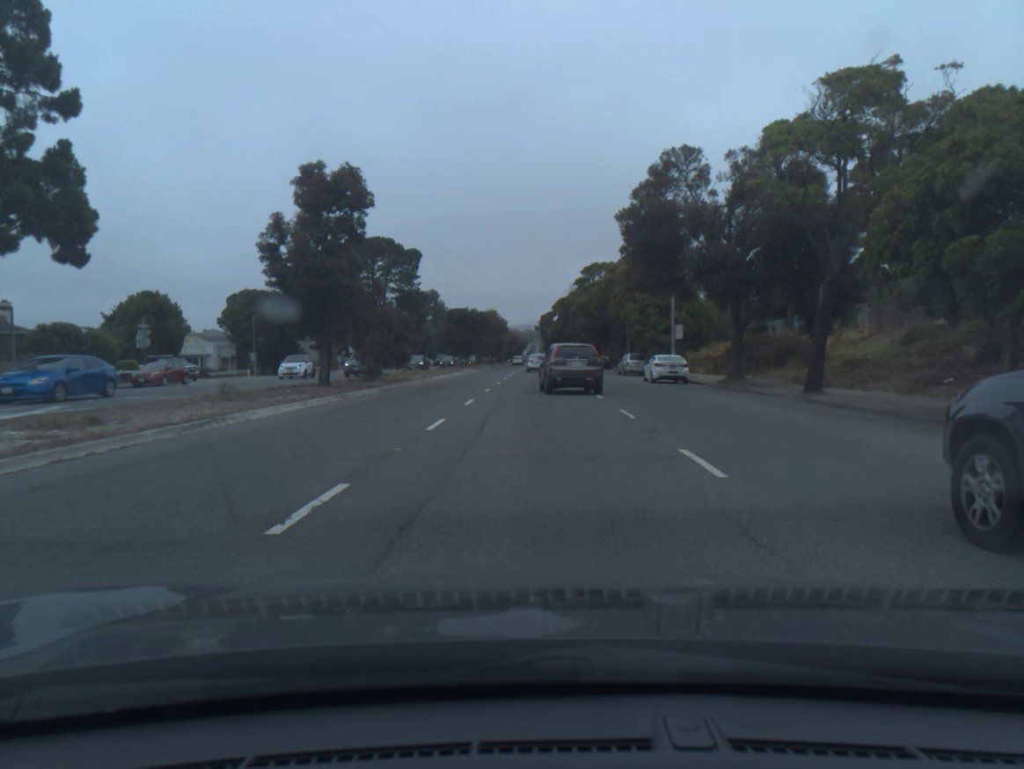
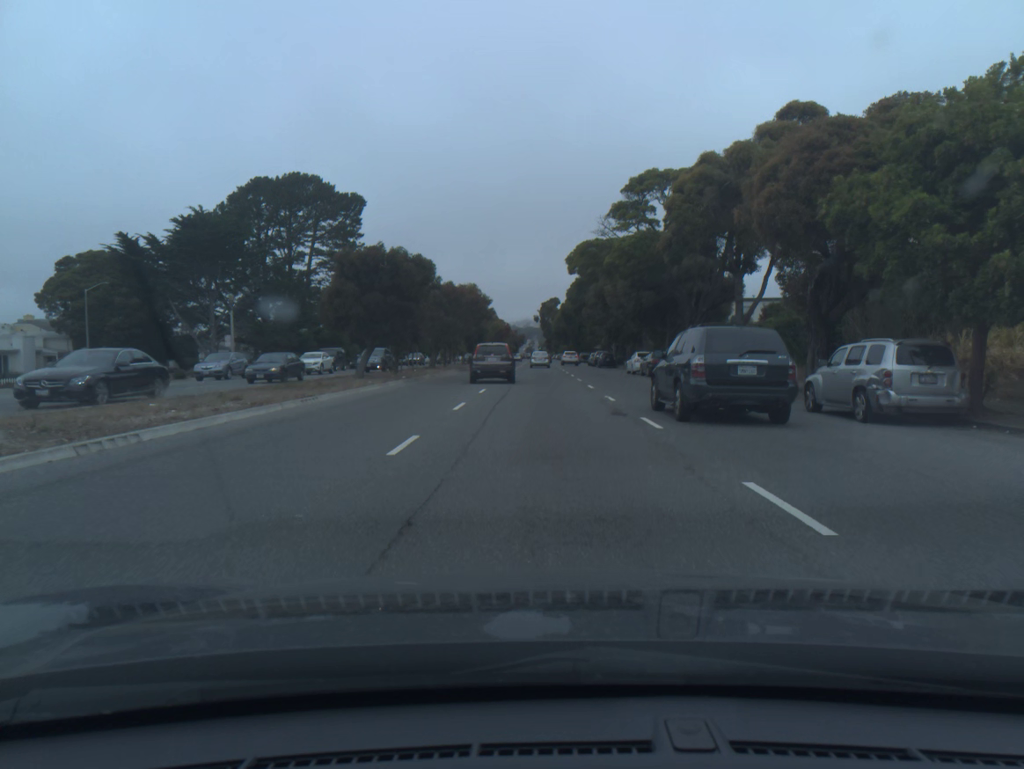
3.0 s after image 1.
(-0.1, +39.7) m; 0°
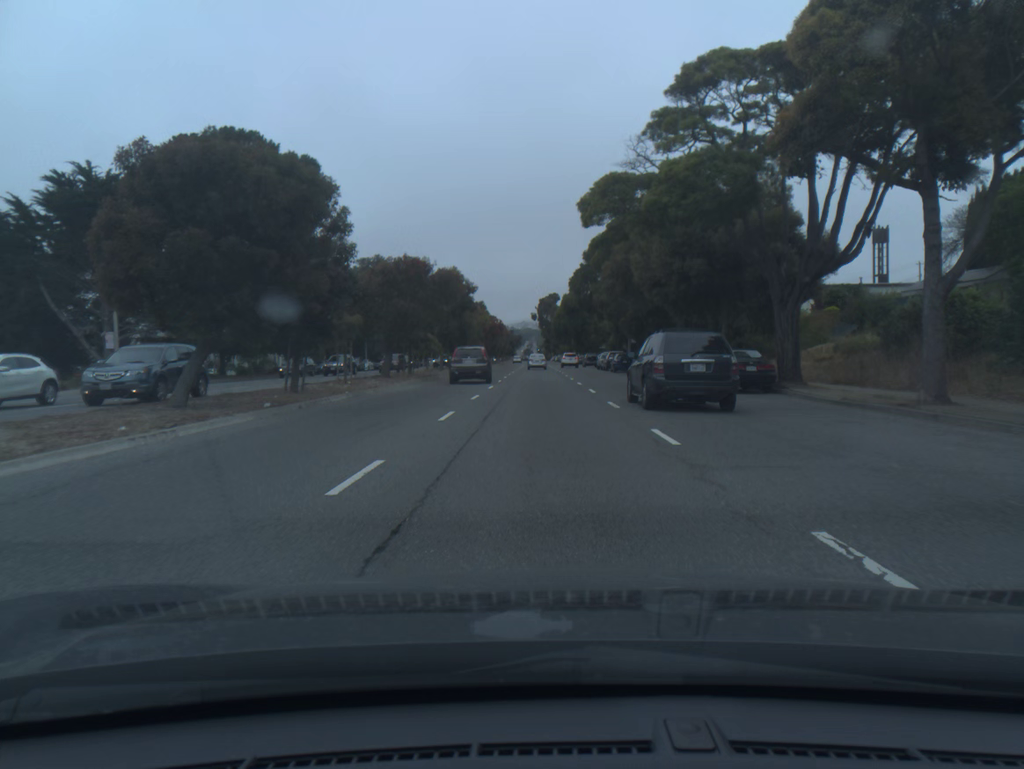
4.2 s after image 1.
(0.0, +16.8) m; 0°
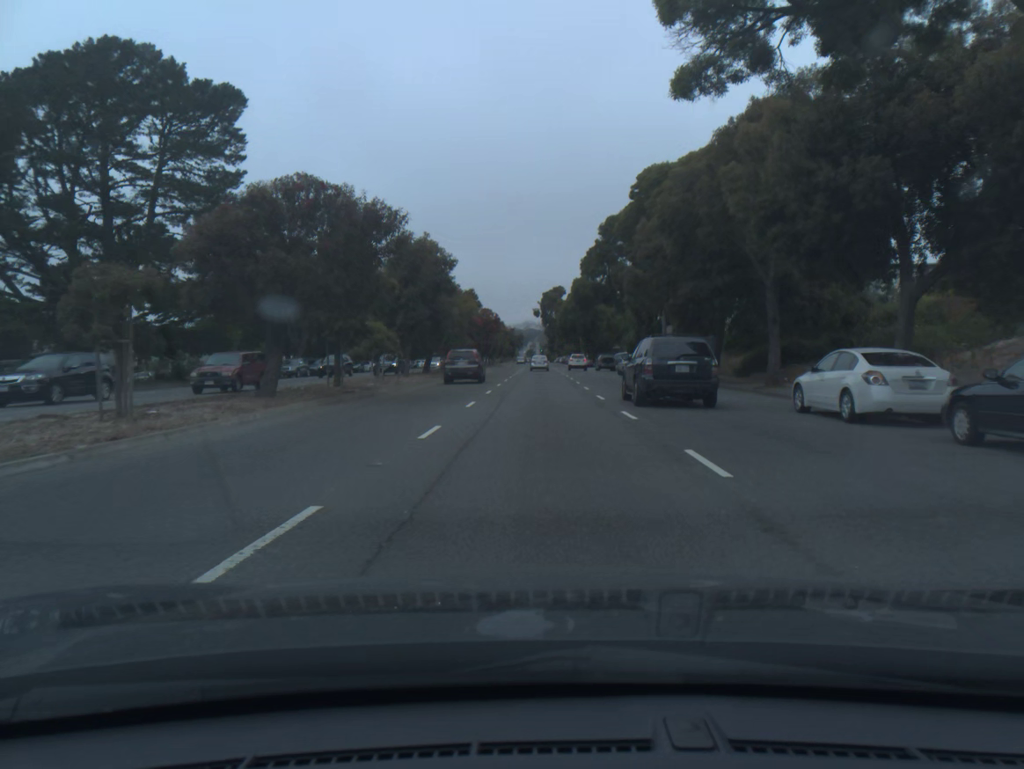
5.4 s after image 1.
(0.0, +17.4) m; 0°
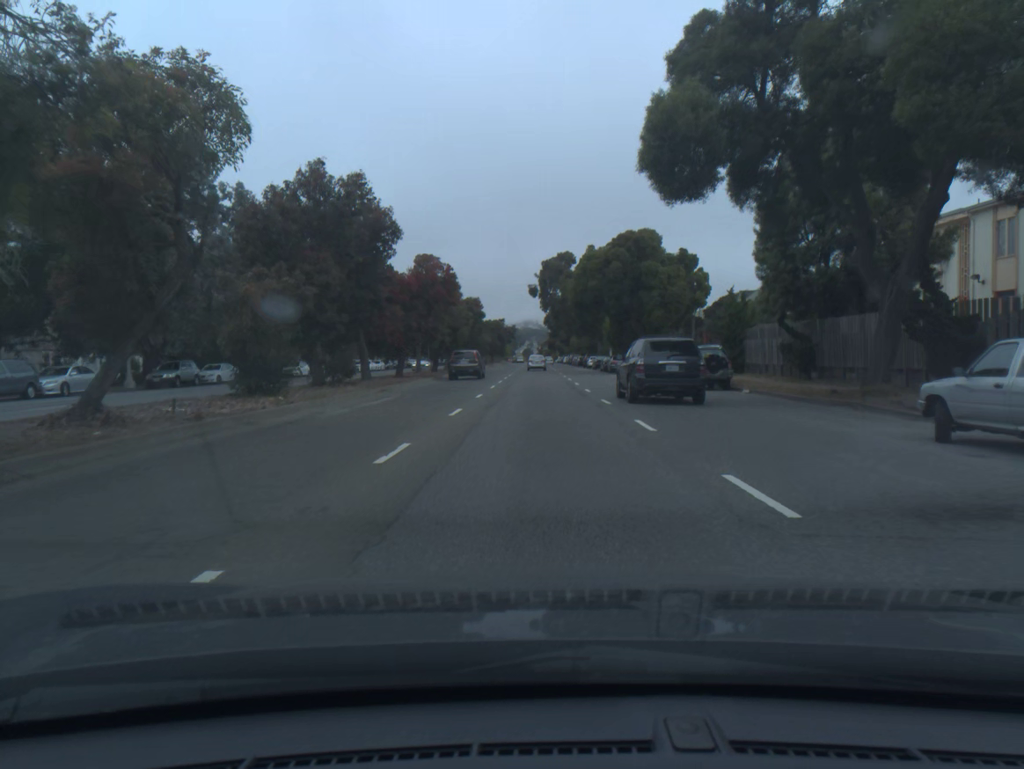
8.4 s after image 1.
(0.0, +46.4) m; 0°
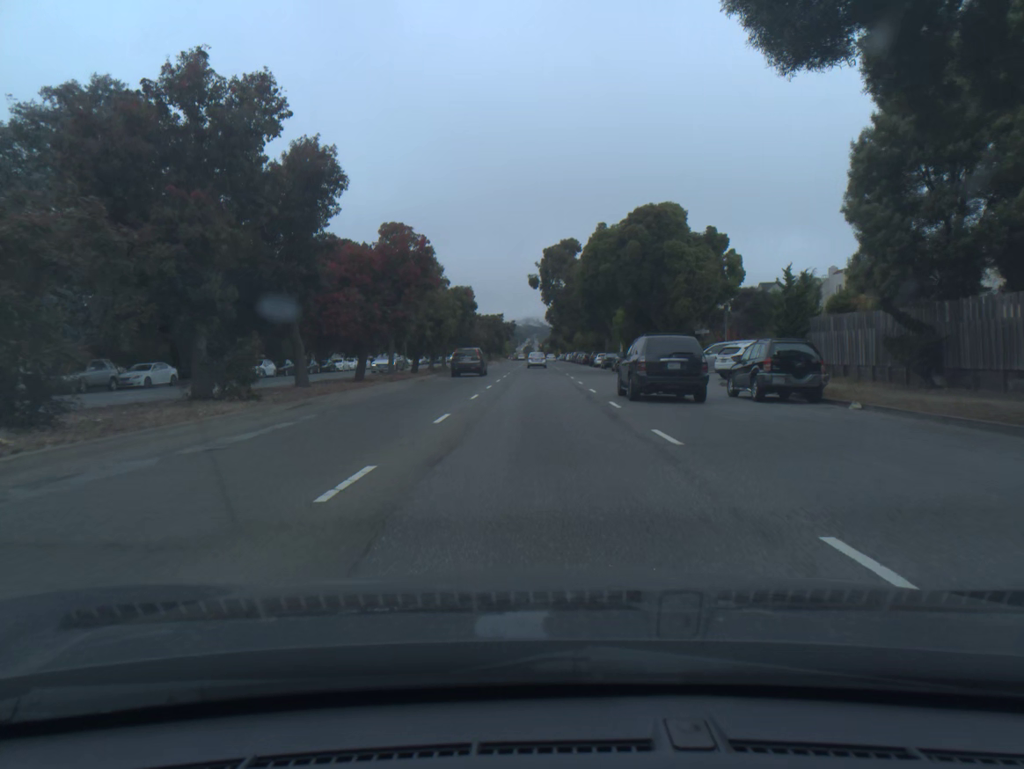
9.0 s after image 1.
(0.0, +9.8) m; 0°
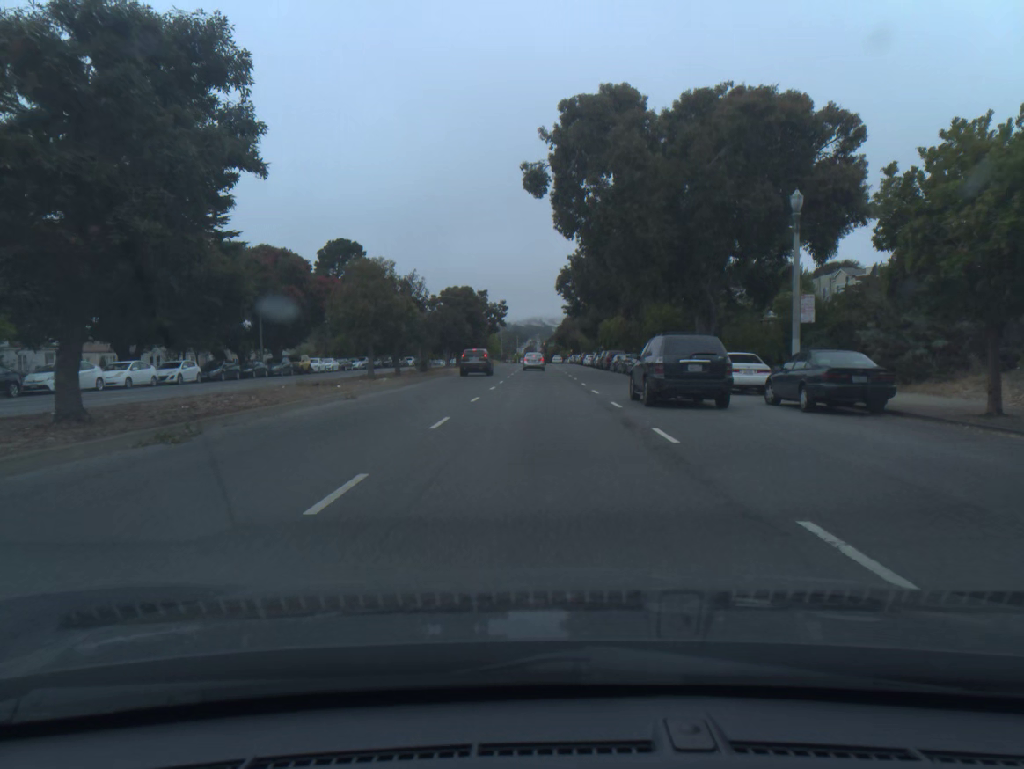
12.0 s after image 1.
(-0.2, +51.3) m; 0°
